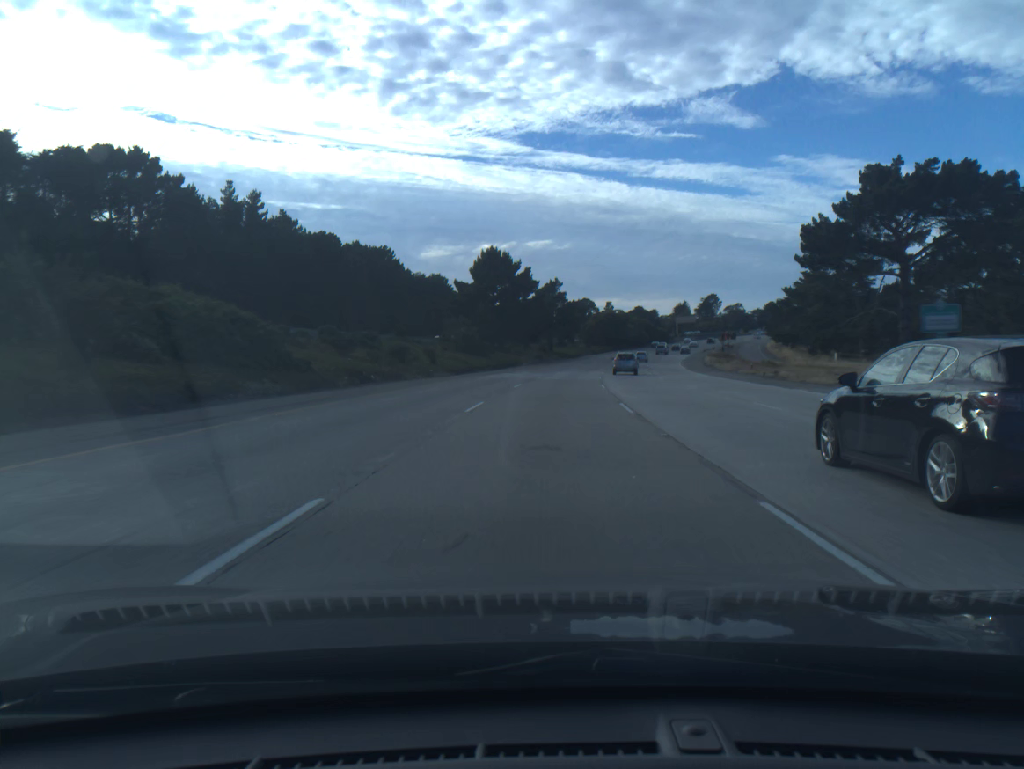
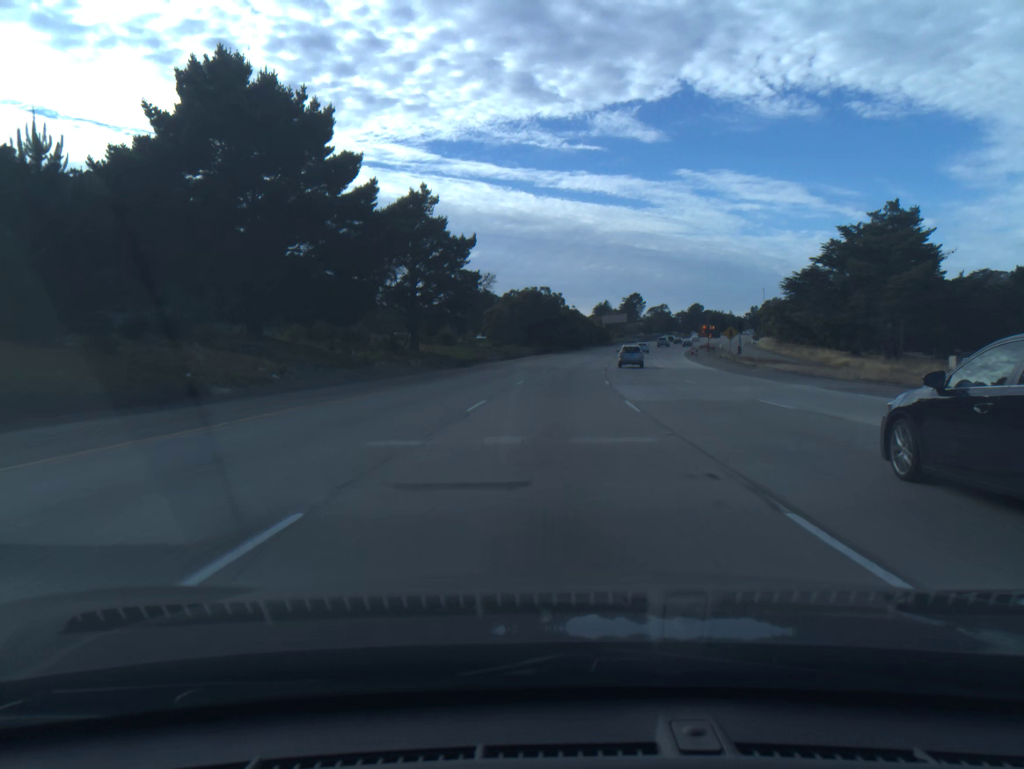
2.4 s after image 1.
(+4.2, +73.3) m; +7°
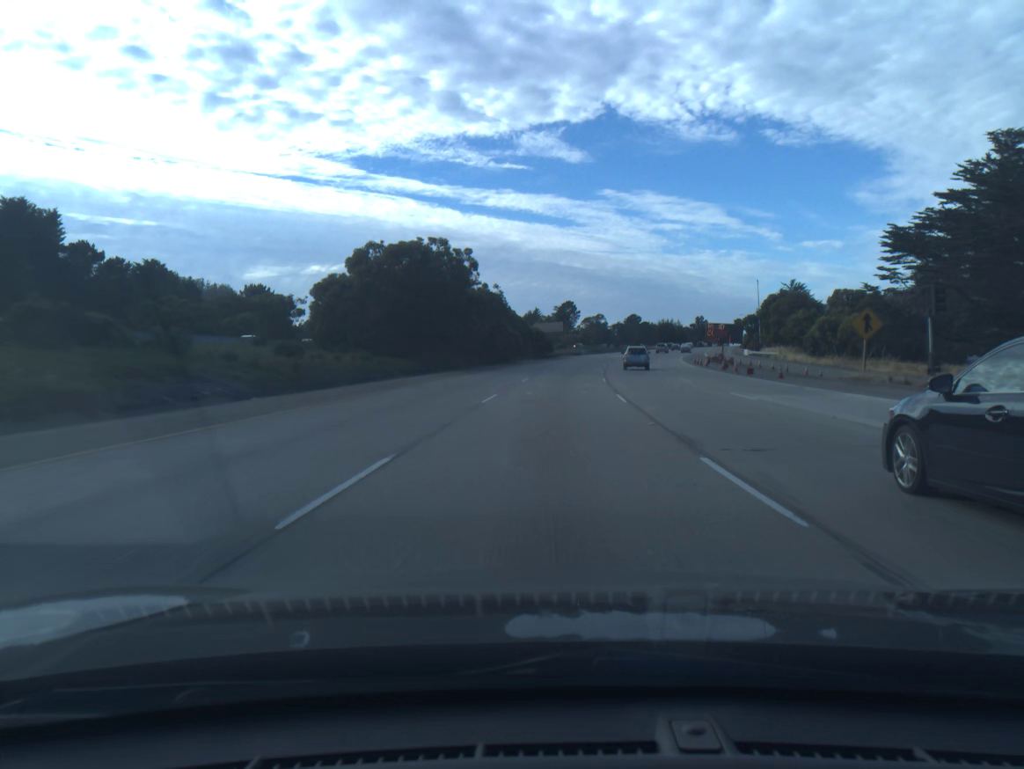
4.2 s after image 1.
(+2.6, +54.8) m; +5°
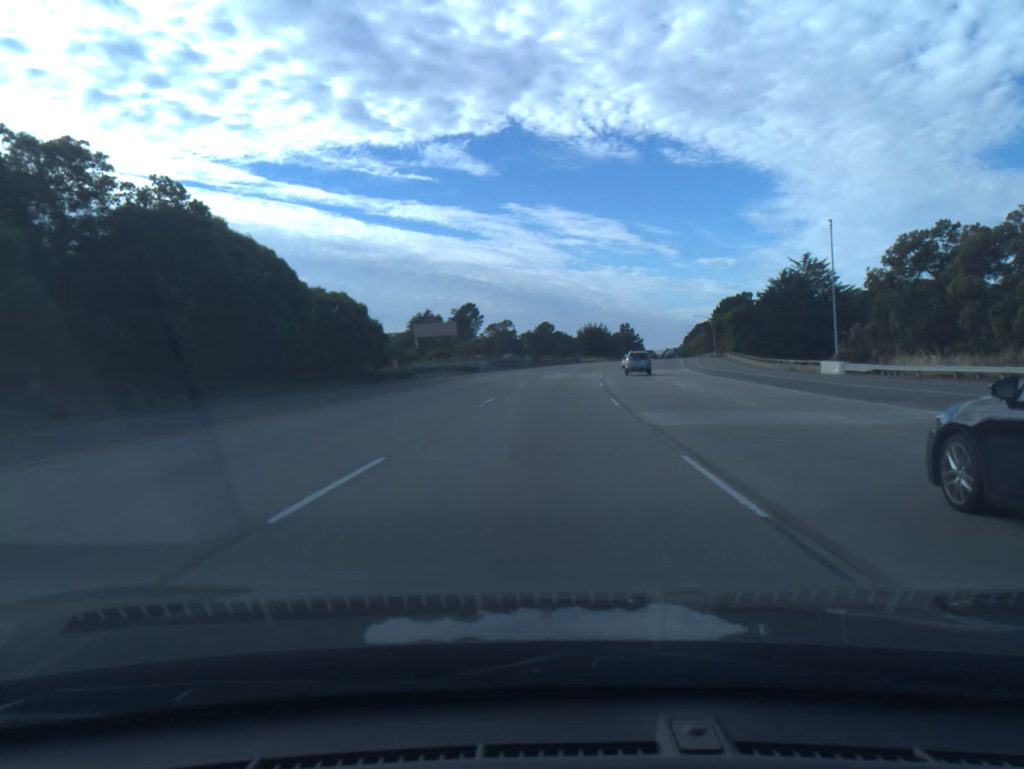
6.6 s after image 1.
(+4.4, +72.5) m; +7°
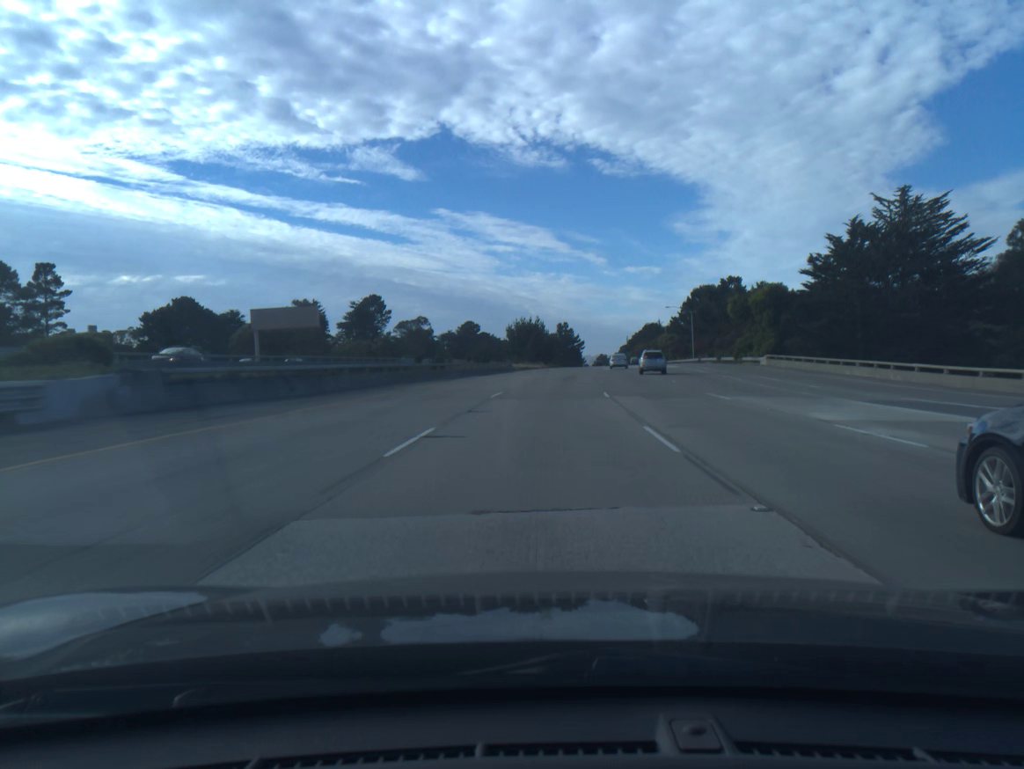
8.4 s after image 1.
(+2.4, +54.2) m; +5°
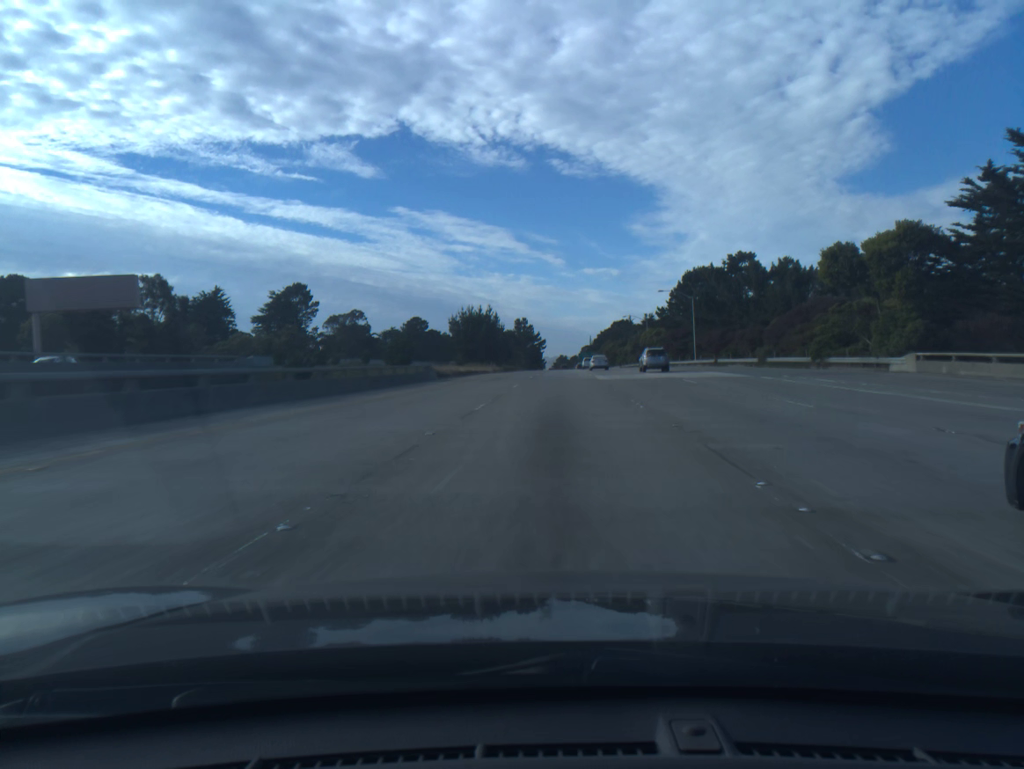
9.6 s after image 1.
(+0.9, +36.1) m; +3°
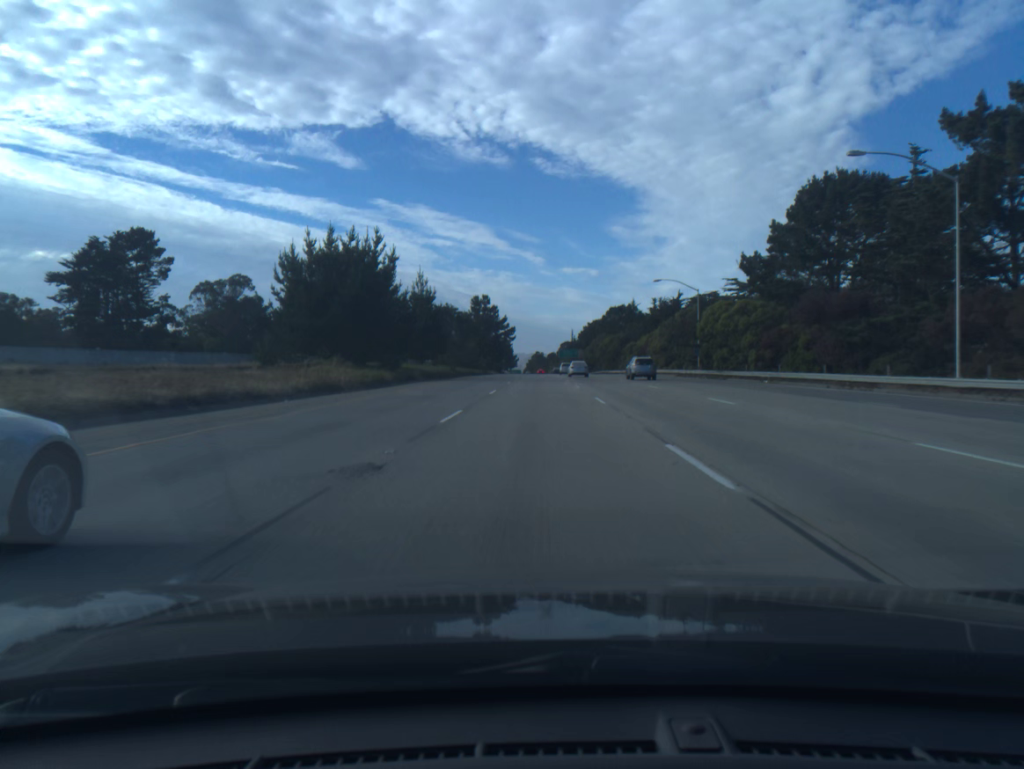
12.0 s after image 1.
(+2.3, +72.3) m; +2°
